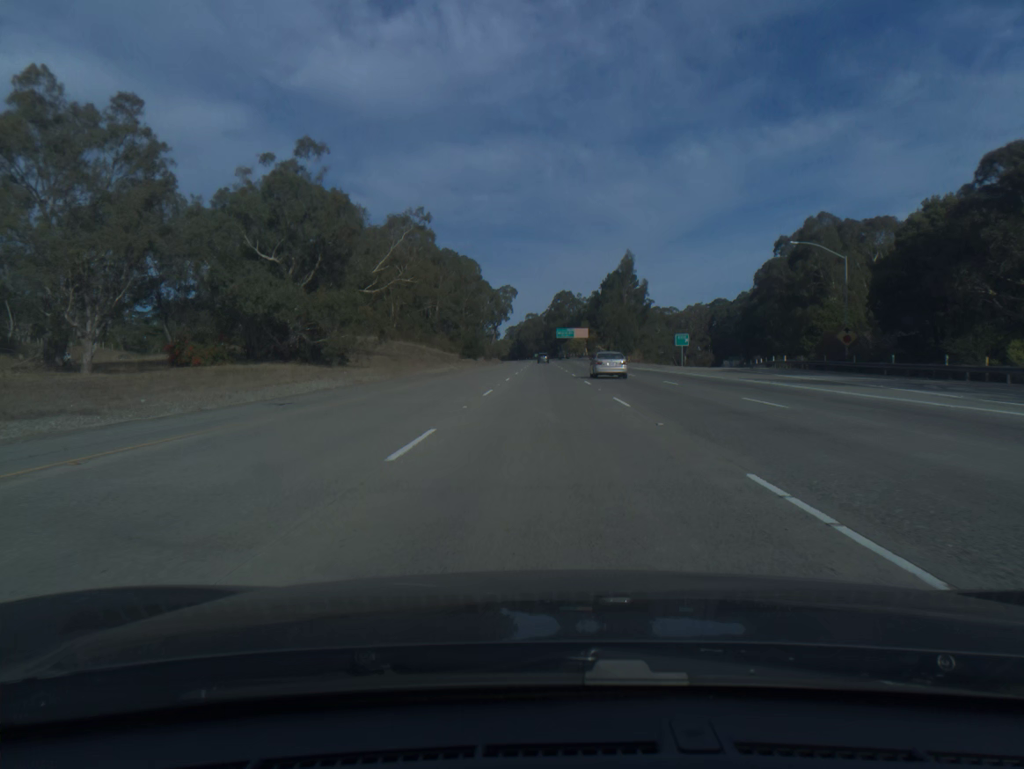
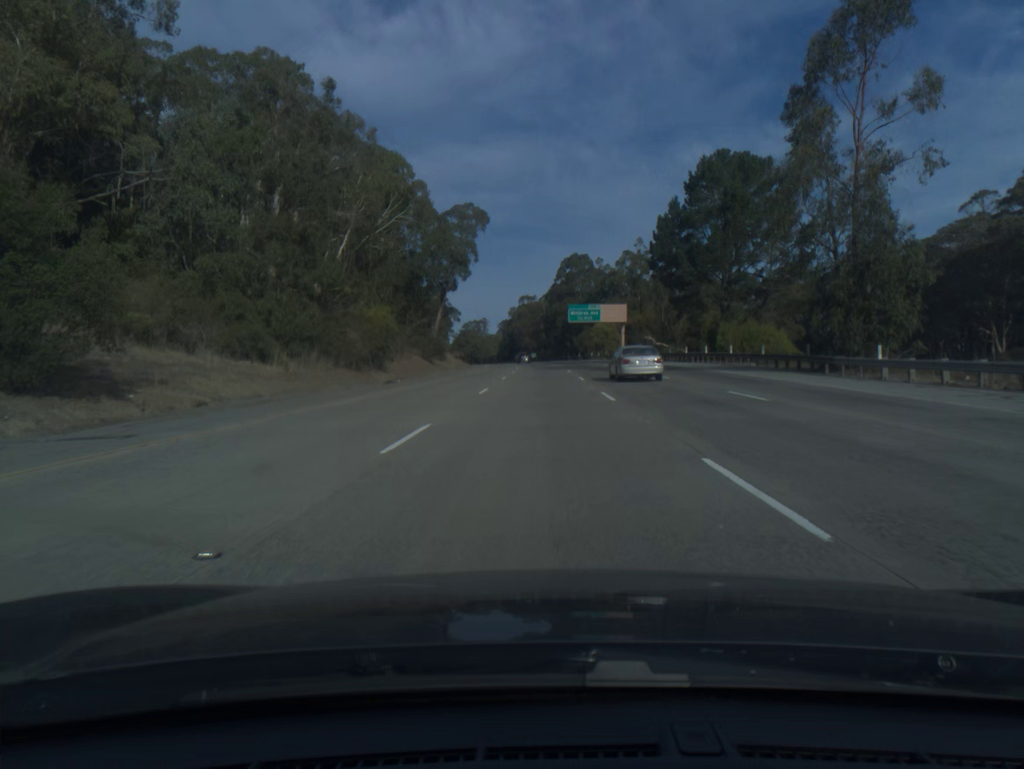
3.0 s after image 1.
(+0.3, +101.7) m; 0°
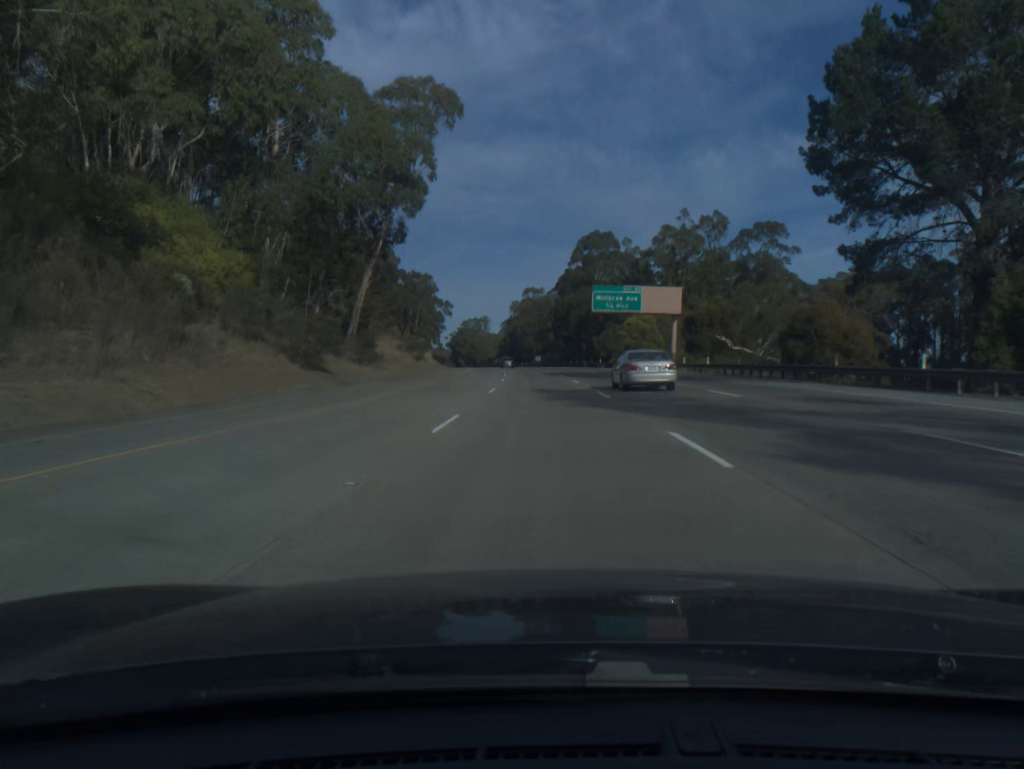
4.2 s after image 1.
(-0.1, +40.8) m; 0°
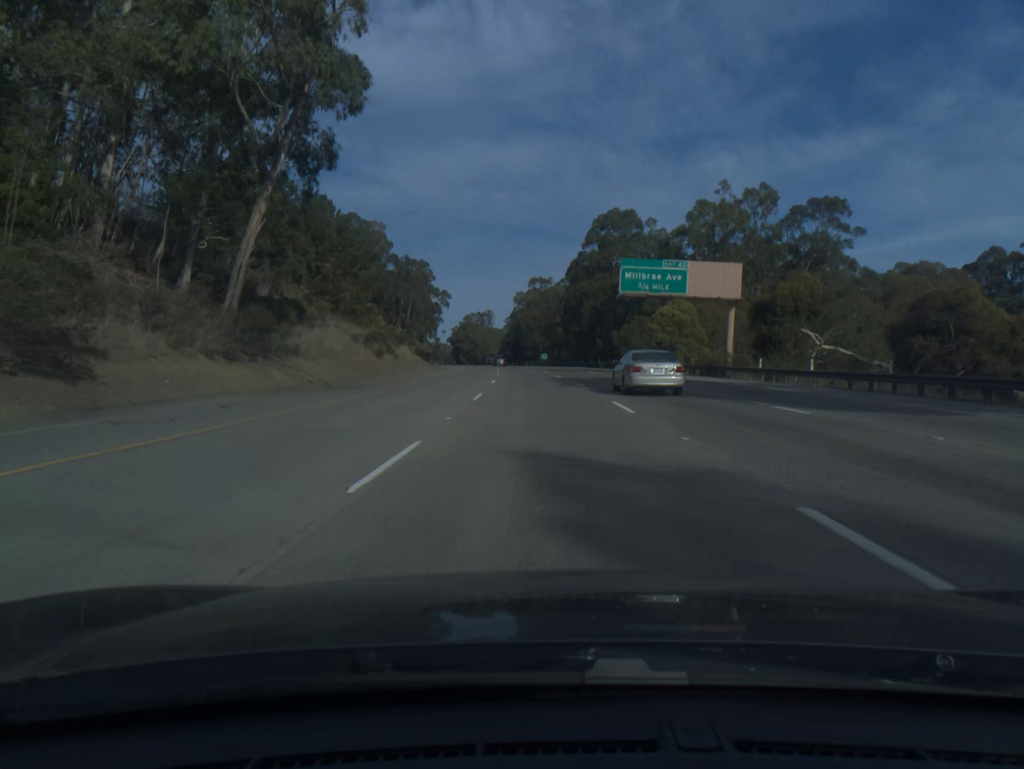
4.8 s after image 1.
(-0.1, +20.4) m; 0°
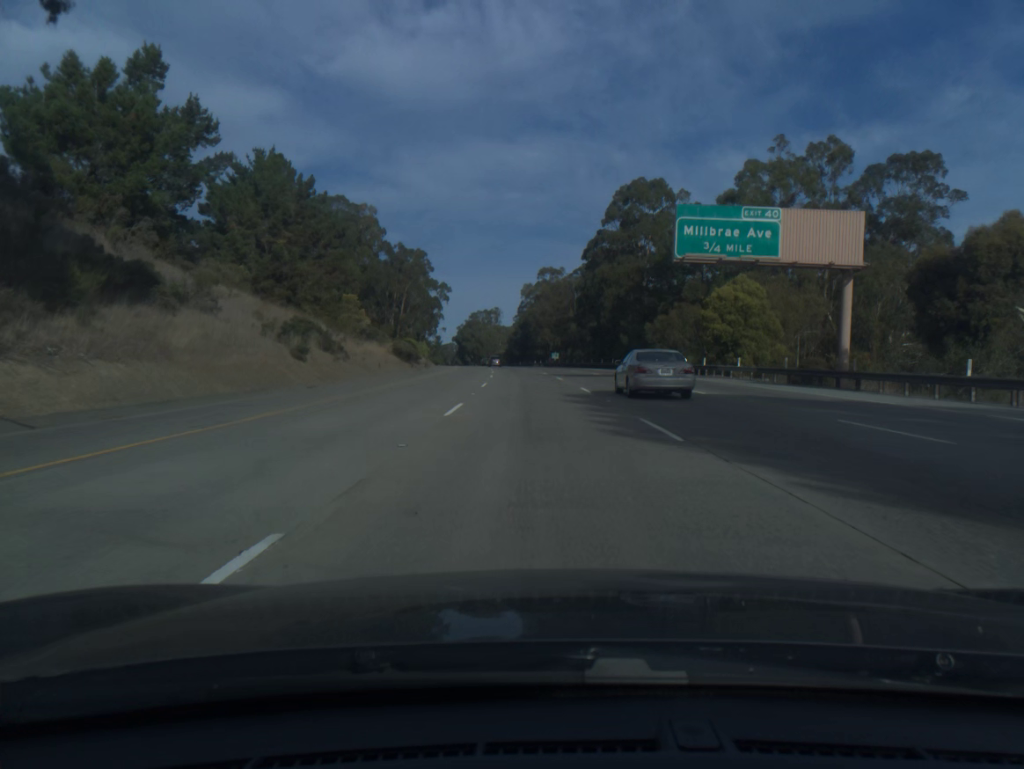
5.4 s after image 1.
(-0.1, +20.4) m; -1°
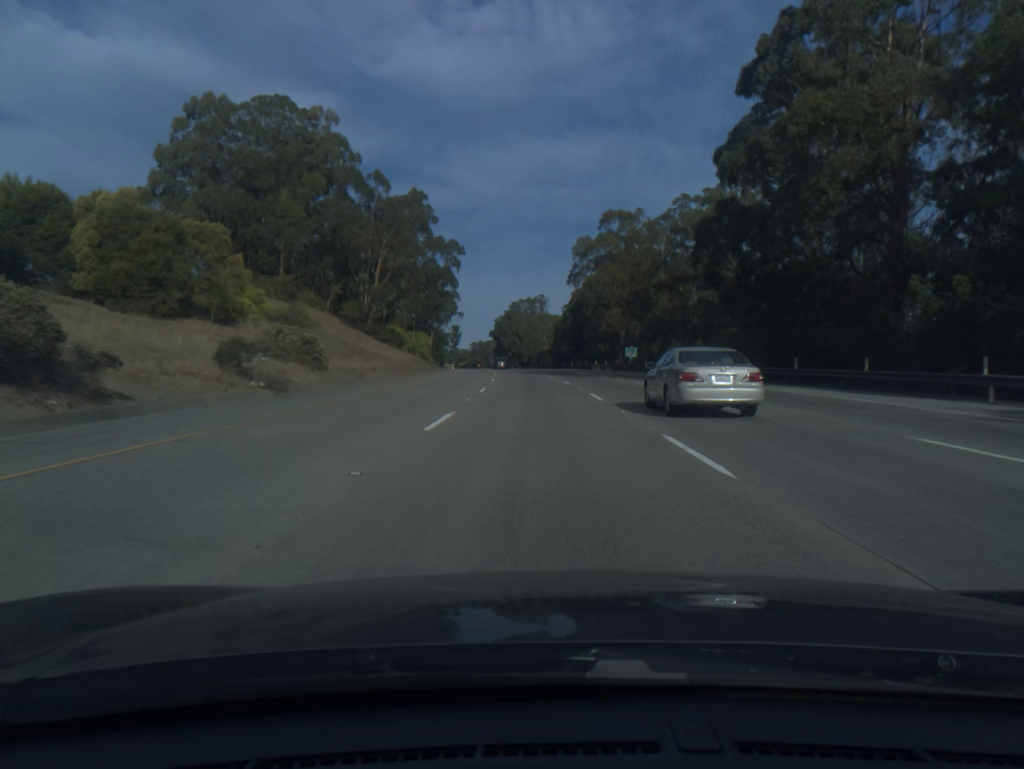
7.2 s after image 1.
(-1.9, +61.4) m; -4°
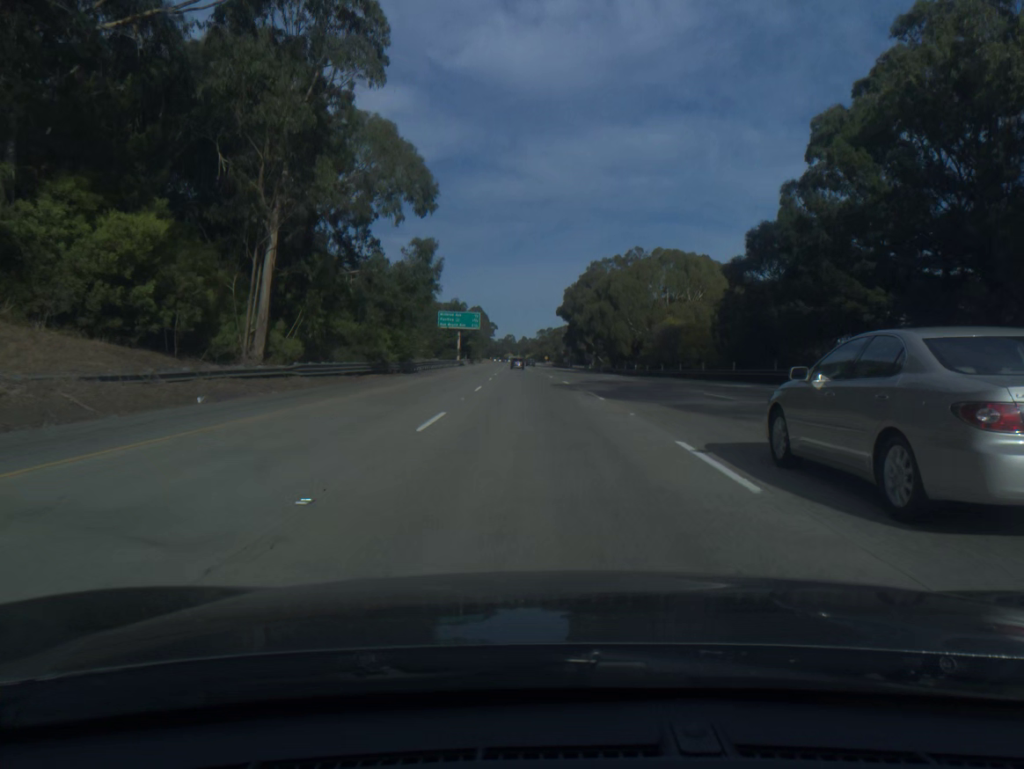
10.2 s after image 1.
(-4.8, +102.7) m; -5°
